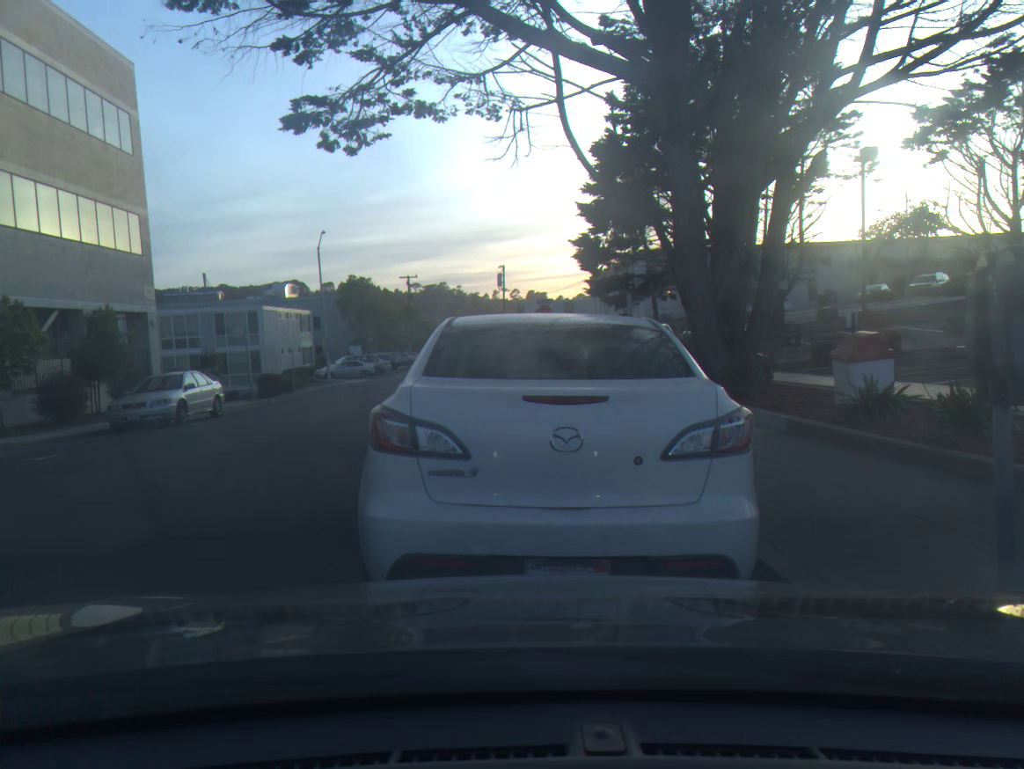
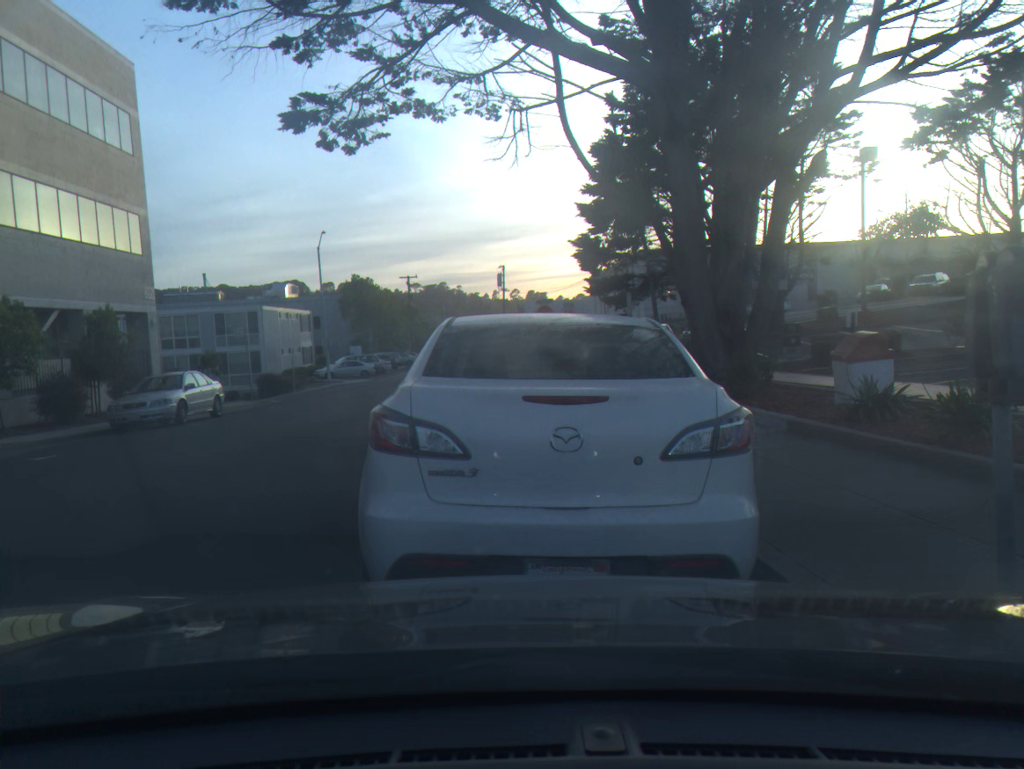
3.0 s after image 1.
(0.0, 0.0) m; 0°
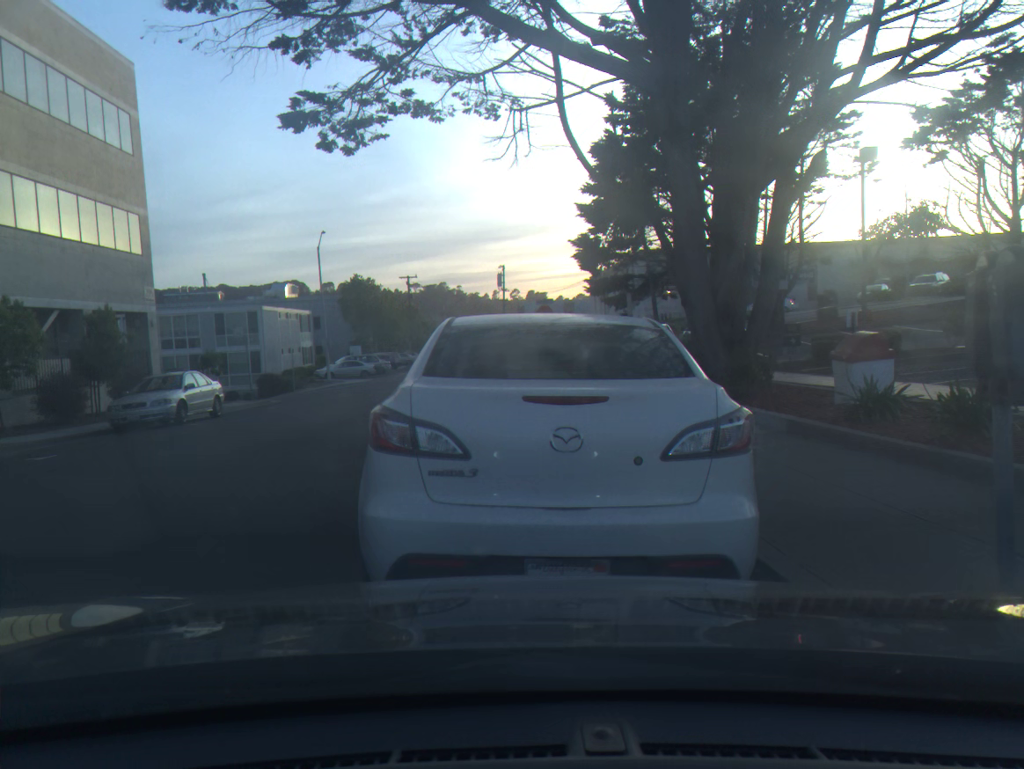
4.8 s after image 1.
(0.0, 0.0) m; 0°
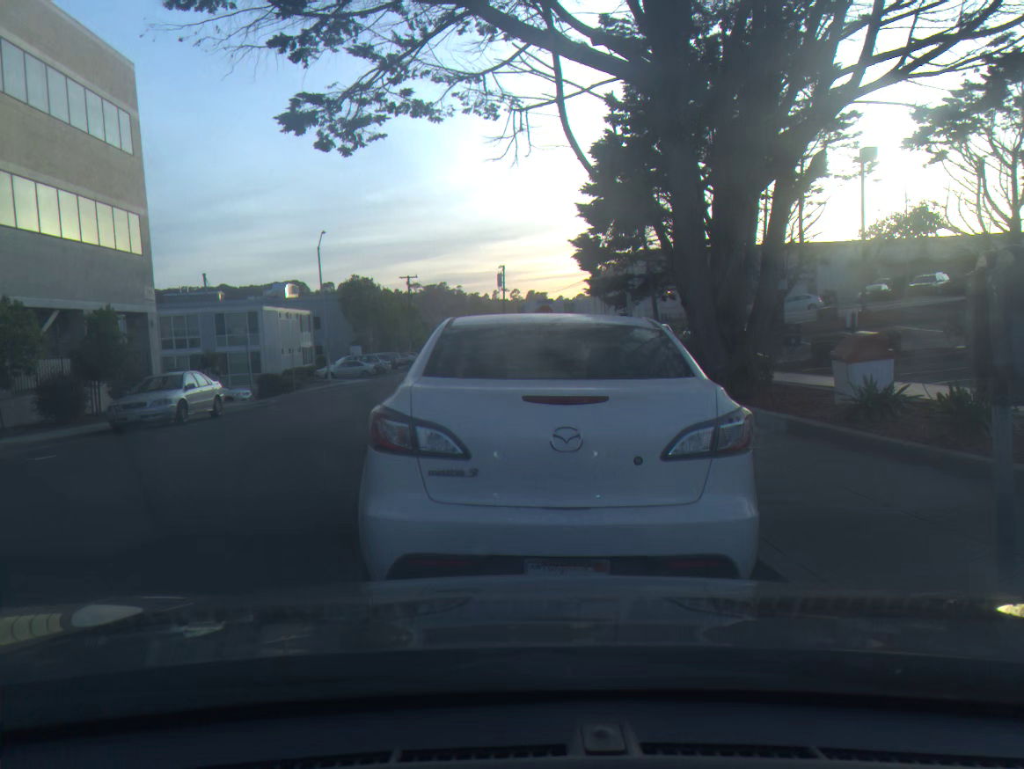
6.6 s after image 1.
(0.0, 0.0) m; 0°
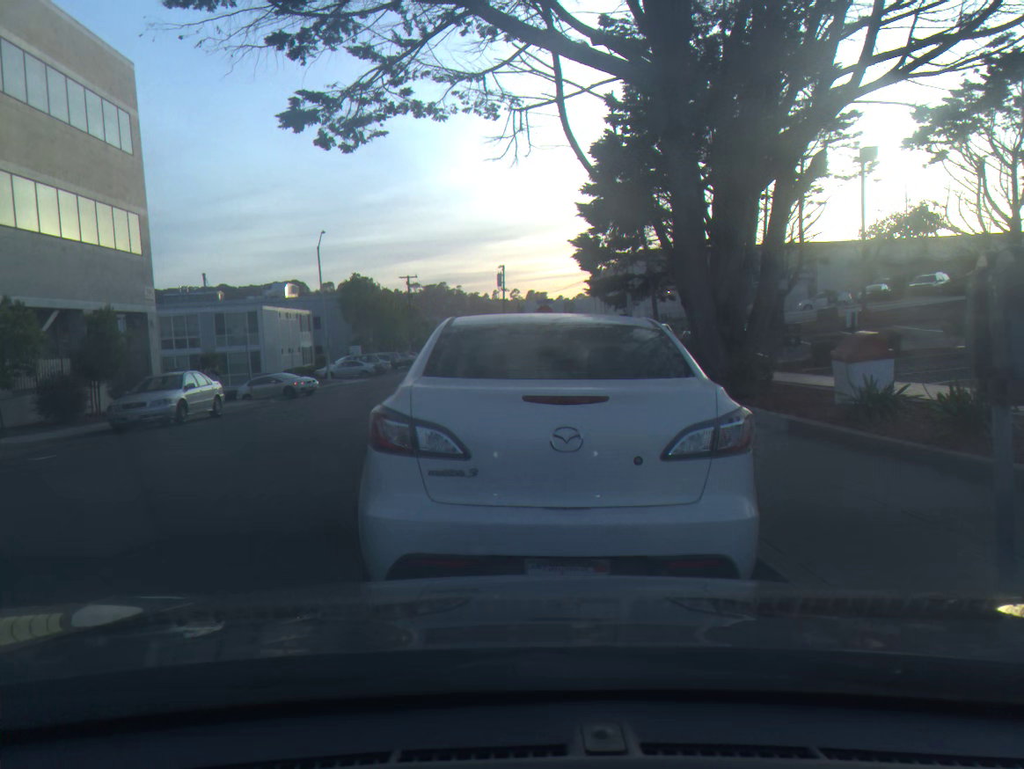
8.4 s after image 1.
(0.0, 0.0) m; 0°
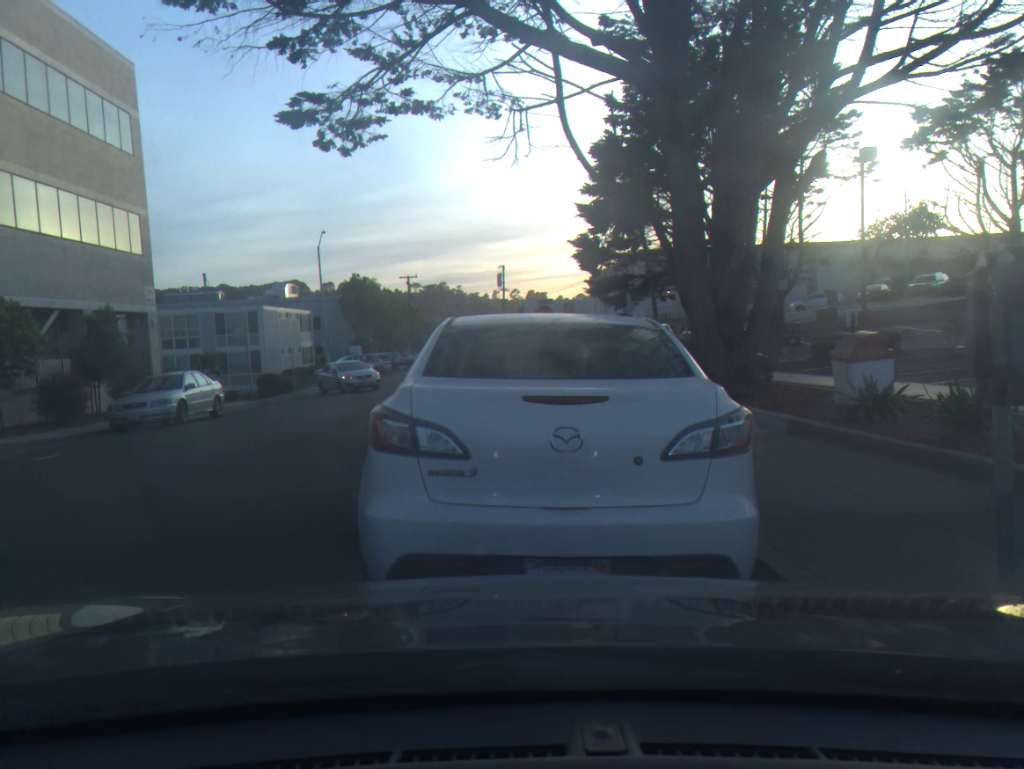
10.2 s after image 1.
(0.0, 0.0) m; 0°
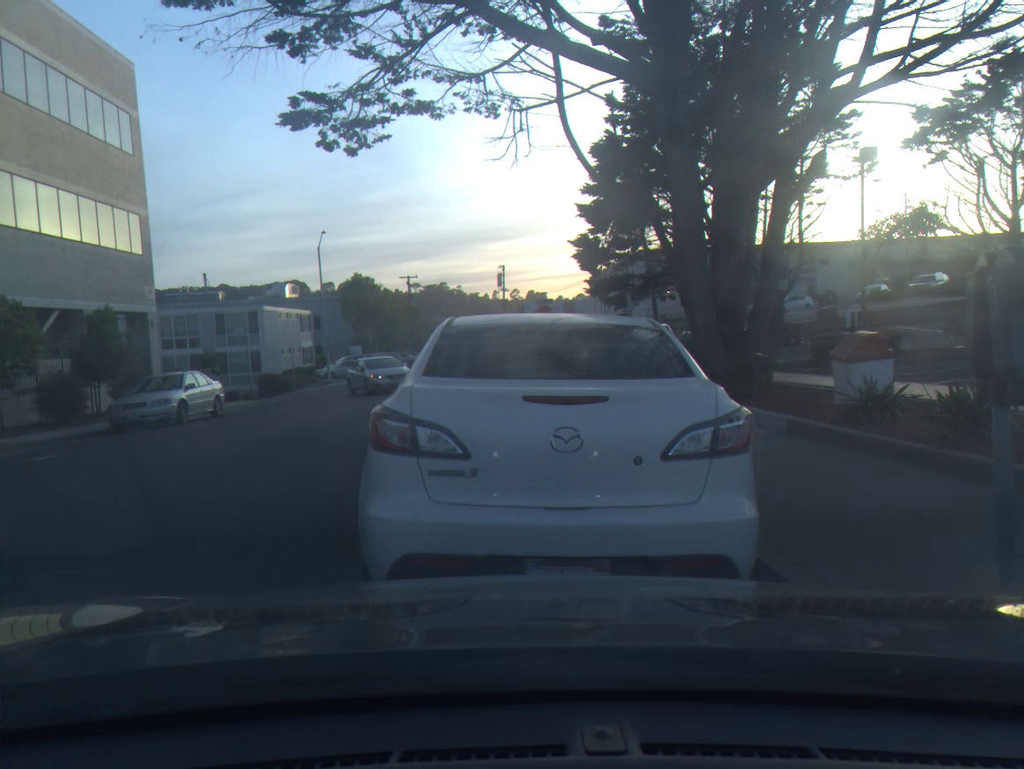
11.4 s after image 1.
(0.0, 0.0) m; 0°
